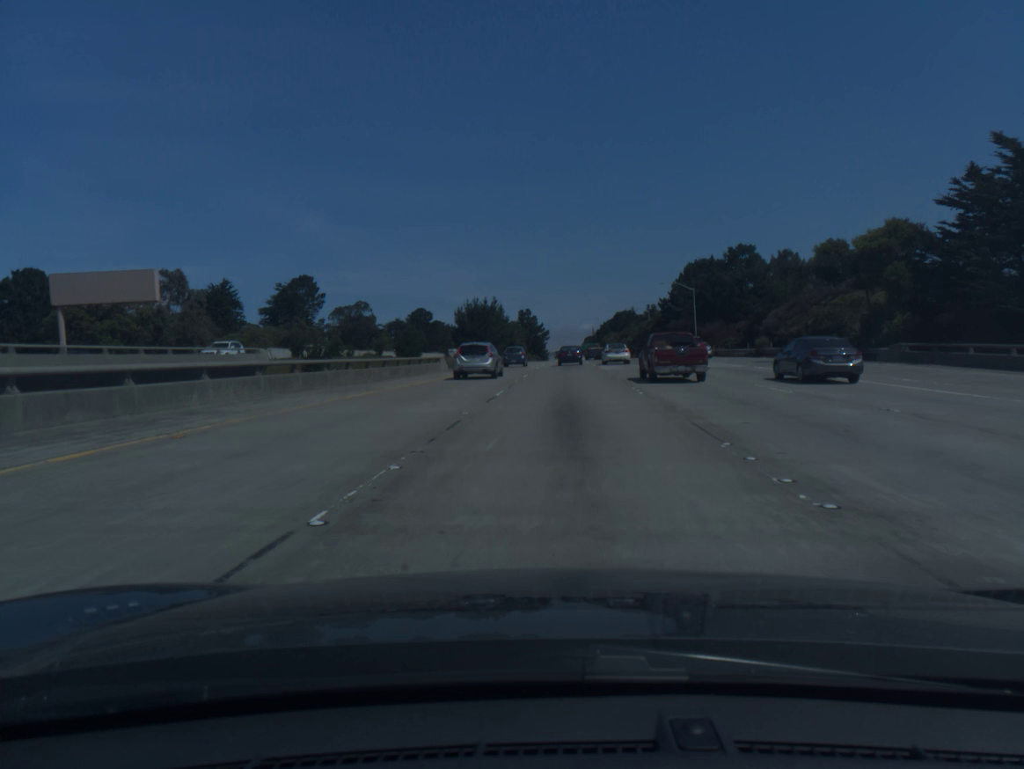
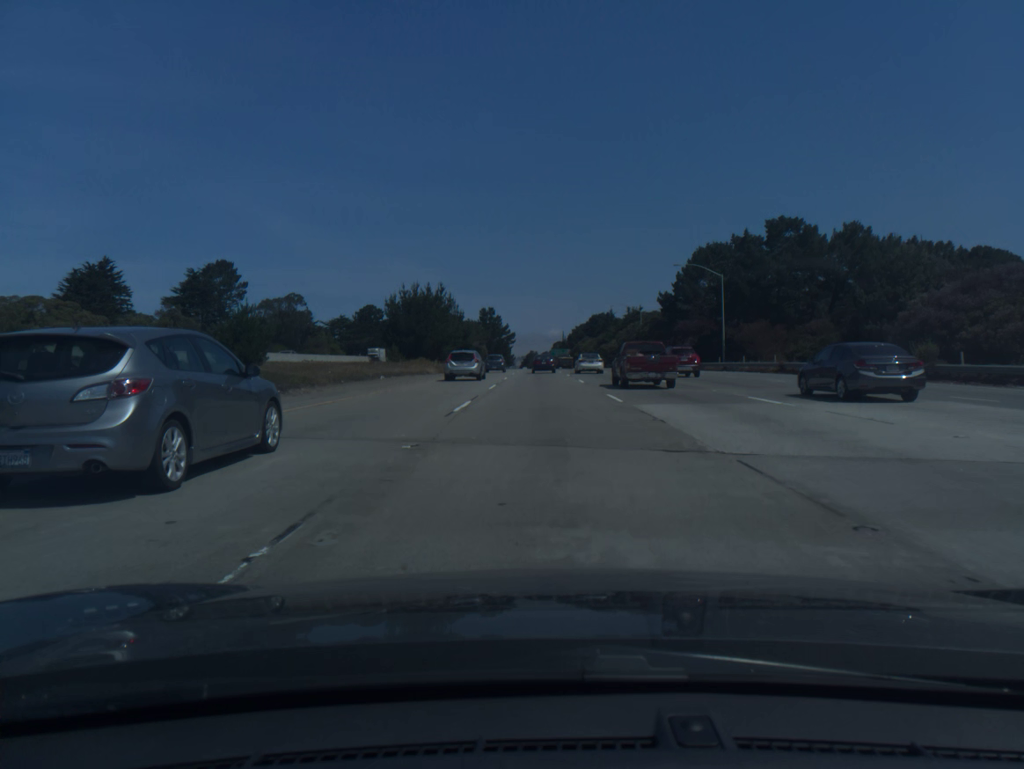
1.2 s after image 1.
(+0.9, +33.6) m; +3°
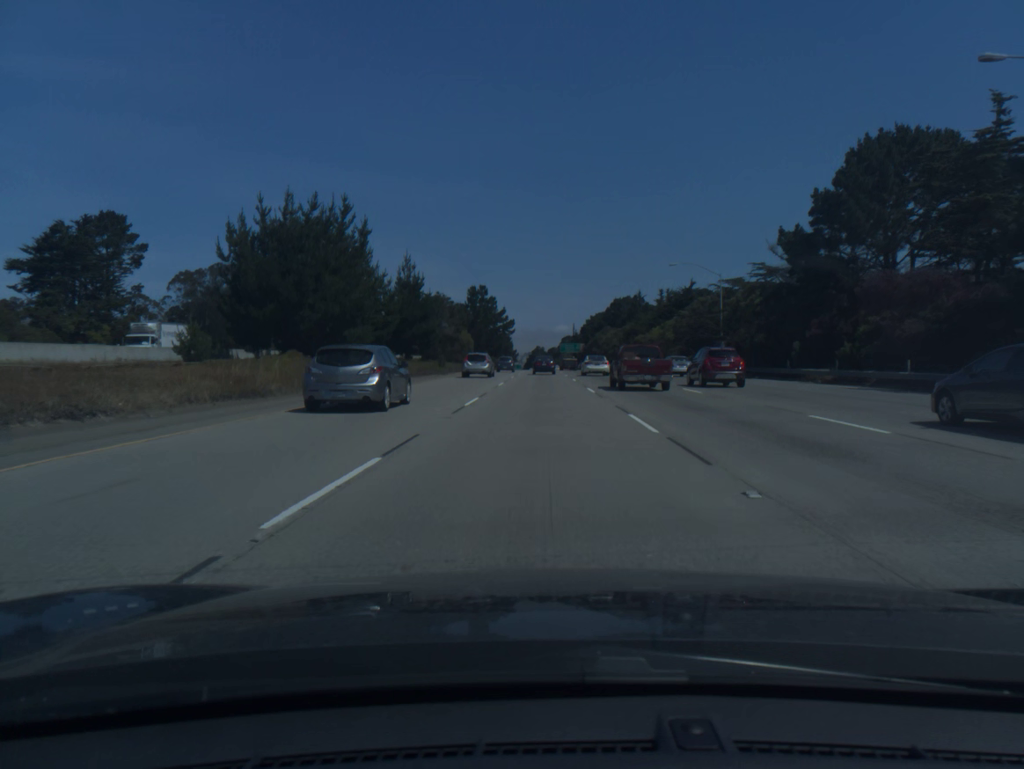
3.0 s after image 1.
(0.0, +50.9) m; 0°
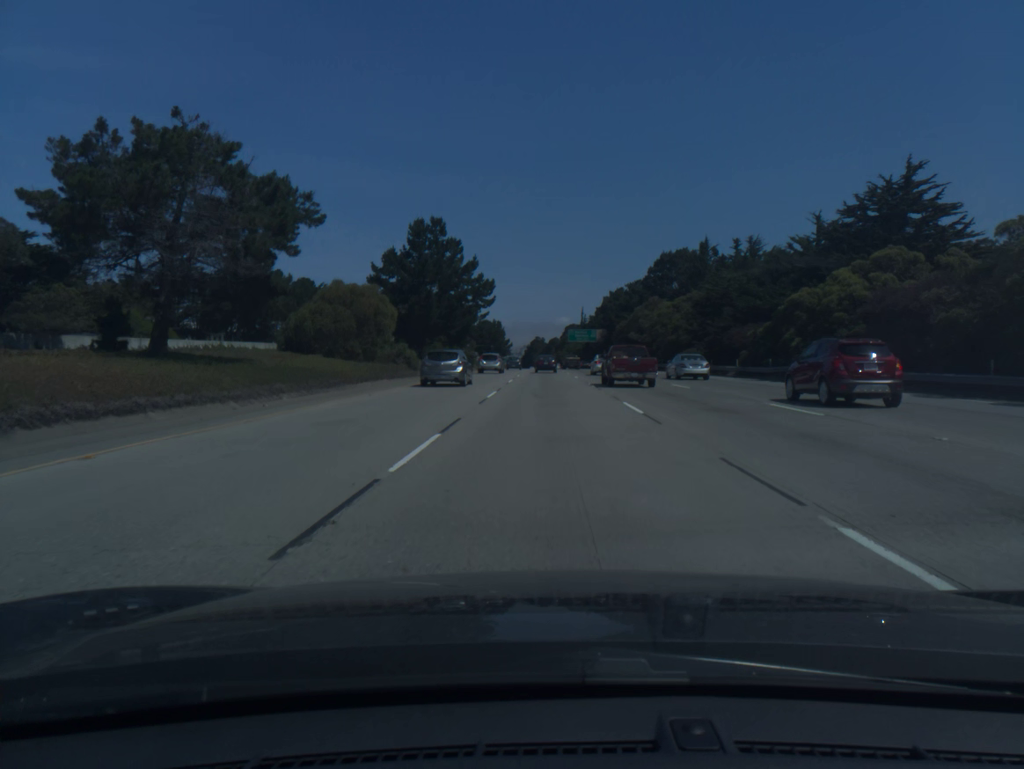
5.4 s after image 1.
(-0.3, +68.9) m; 0°
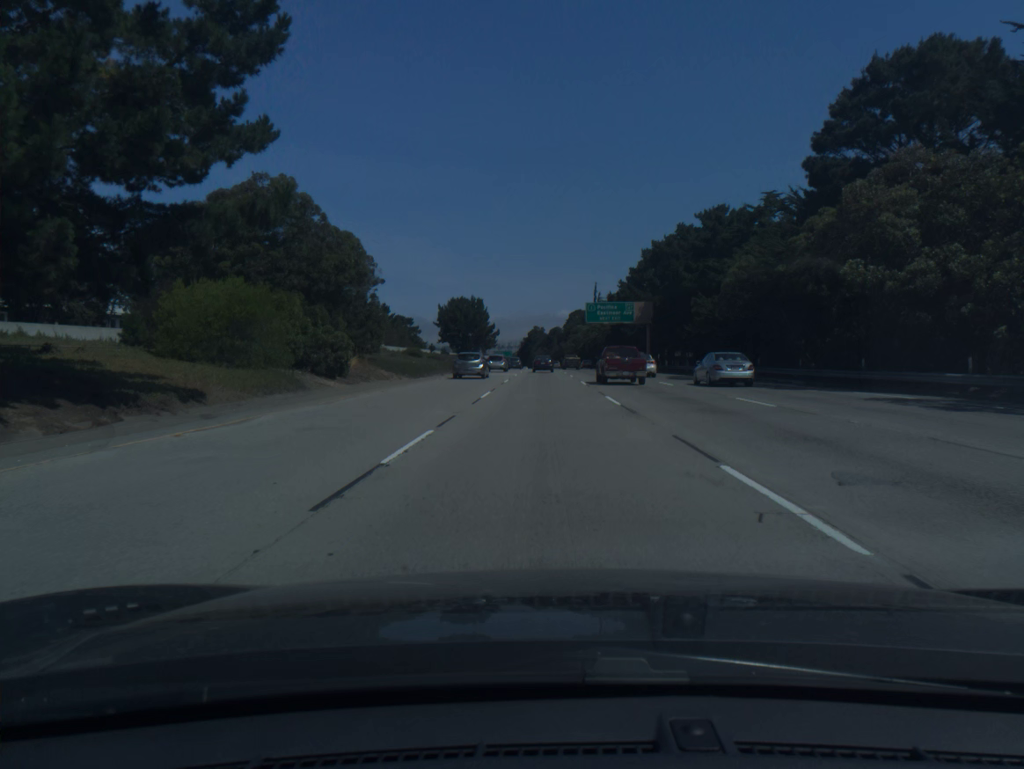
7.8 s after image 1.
(+0.2, +70.2) m; 0°
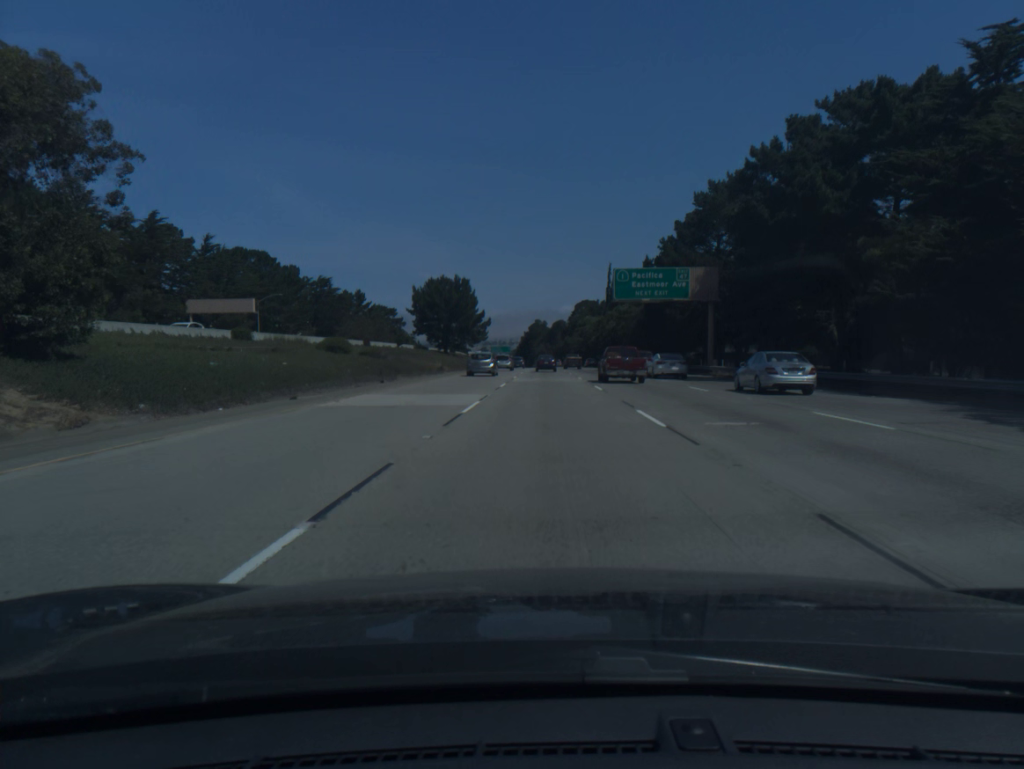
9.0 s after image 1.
(-0.1, +35.5) m; 0°
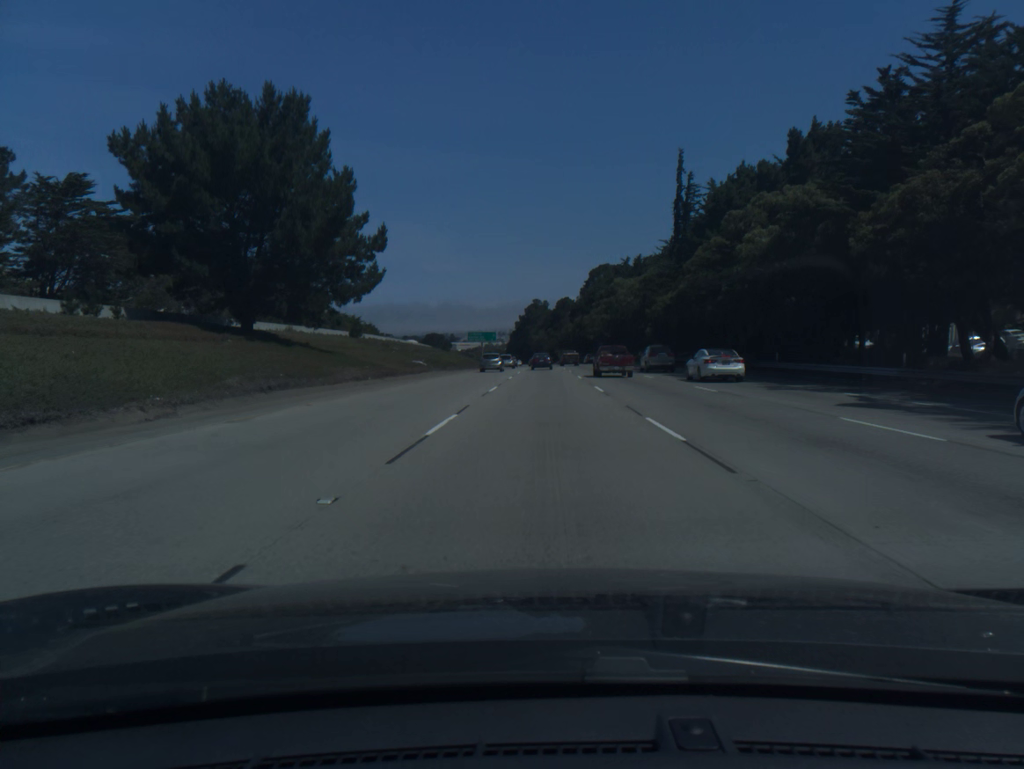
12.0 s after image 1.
(+0.3, +89.8) m; 0°
